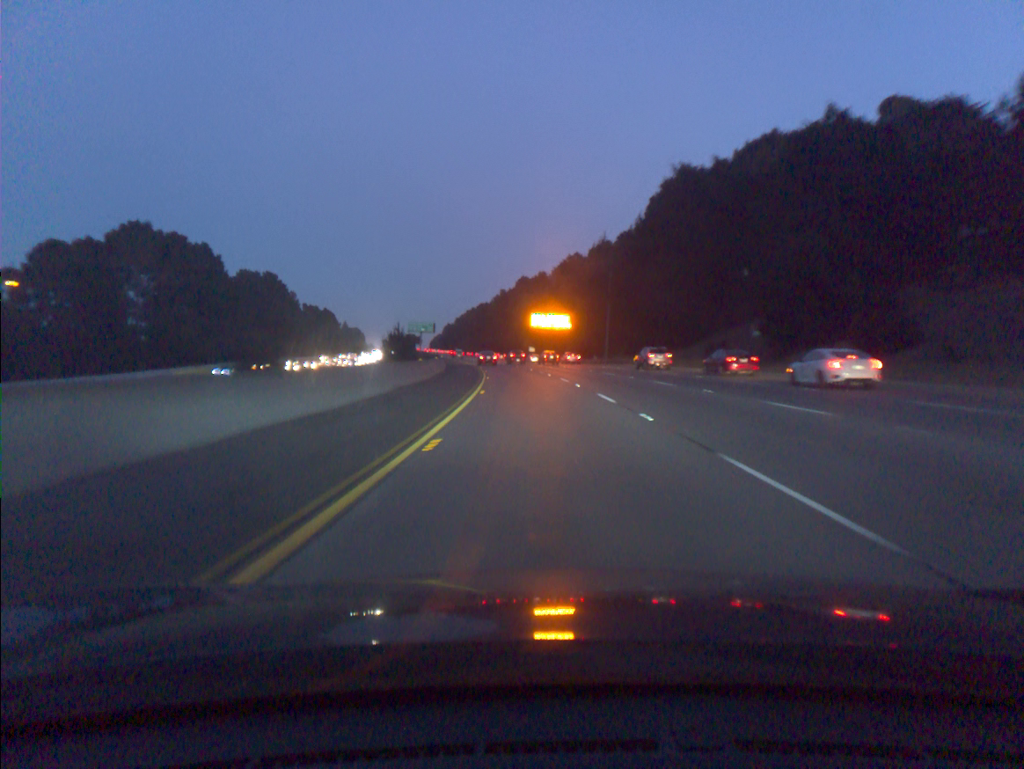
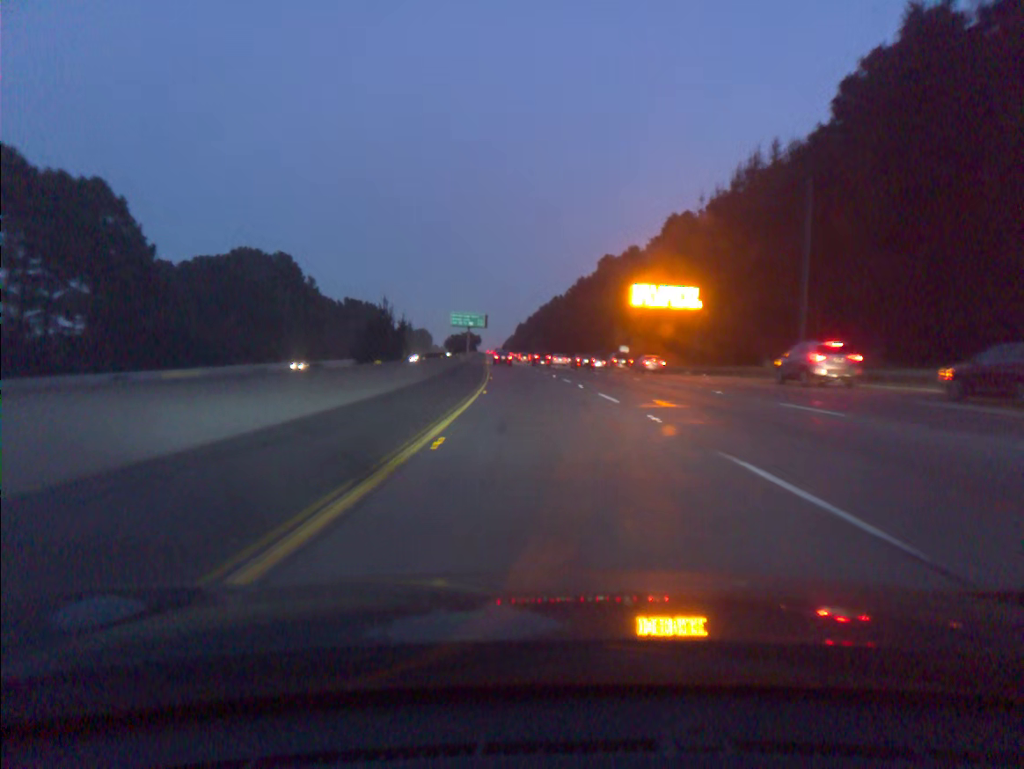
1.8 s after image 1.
(-2.8, +58.2) m; -6°
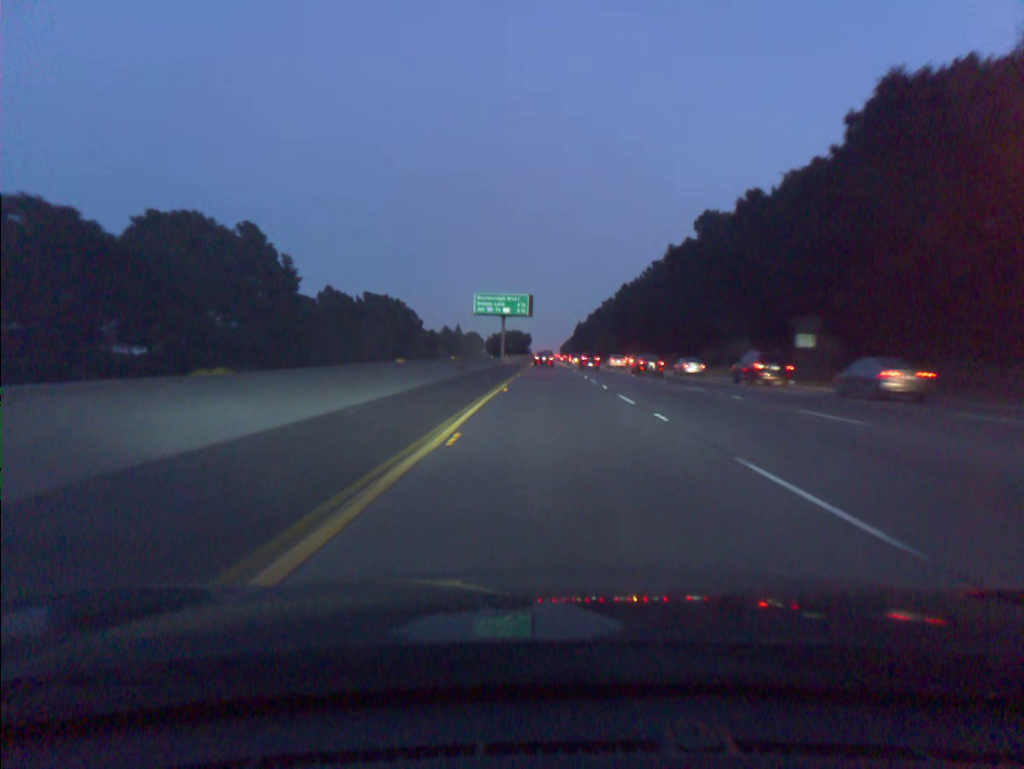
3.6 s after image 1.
(-2.4, +58.0) m; -4°
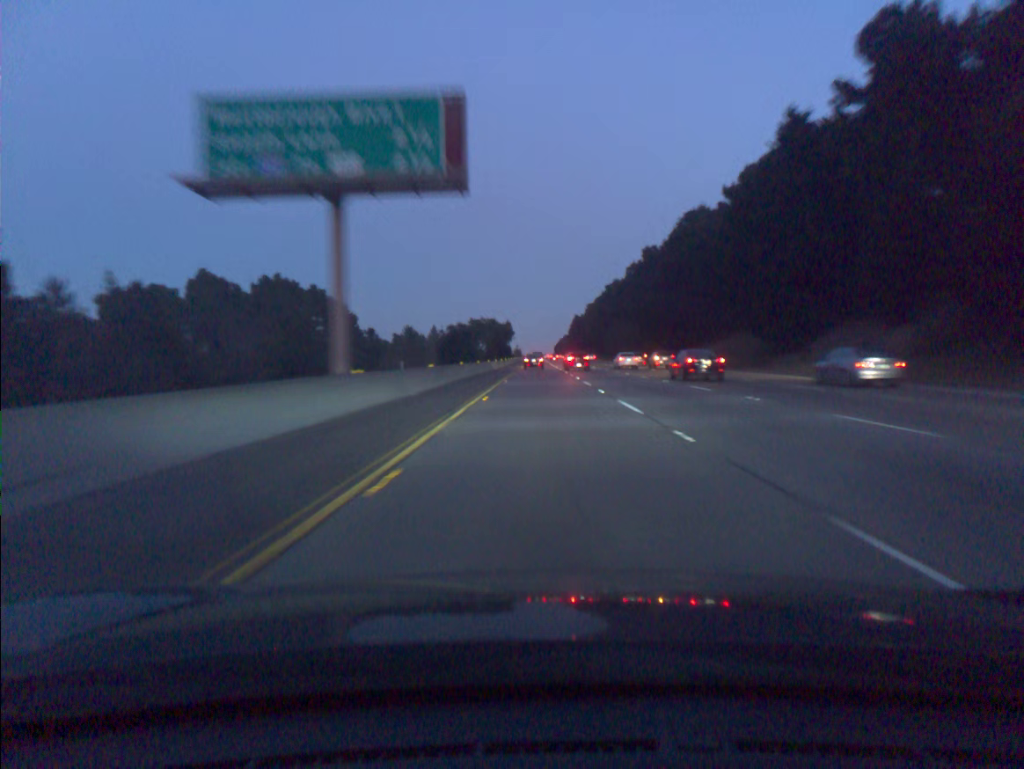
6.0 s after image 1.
(+0.4, +76.7) m; 0°
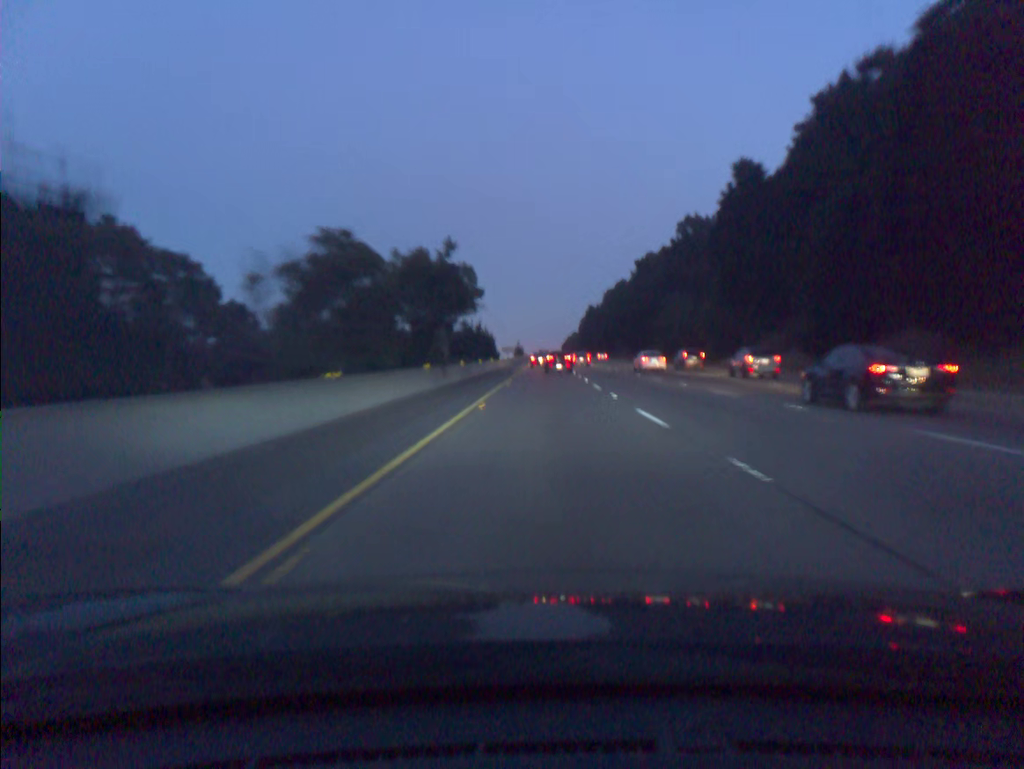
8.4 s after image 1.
(-0.6, +76.2) m; 0°
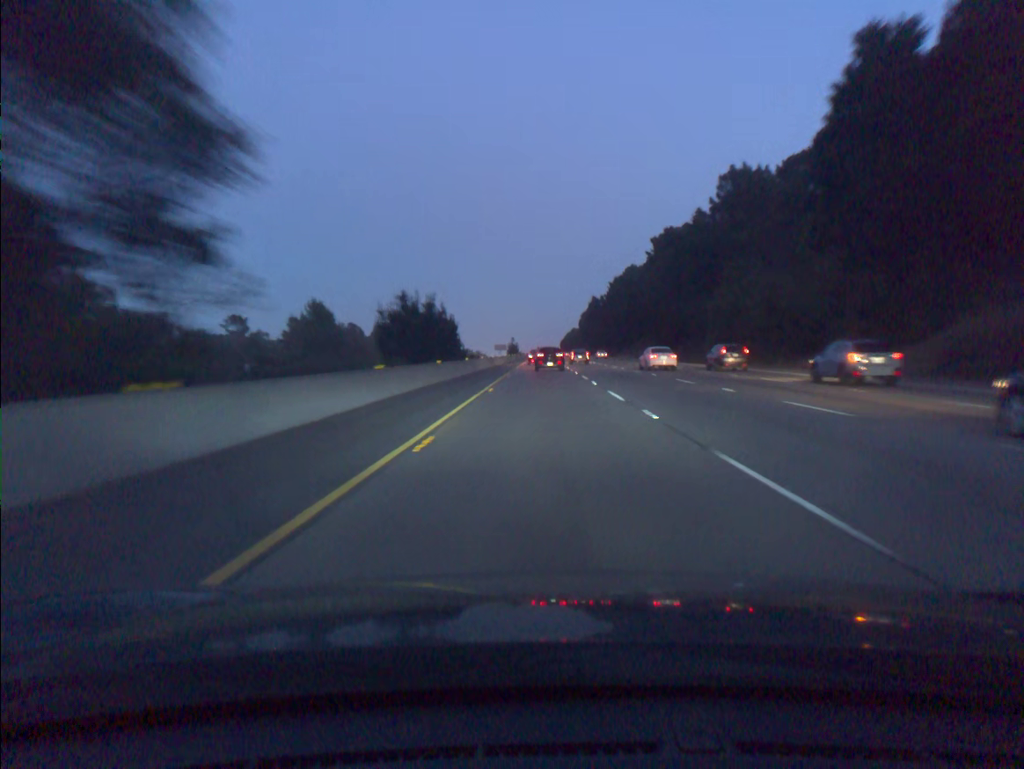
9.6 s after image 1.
(+0.1, +37.7) m; 0°
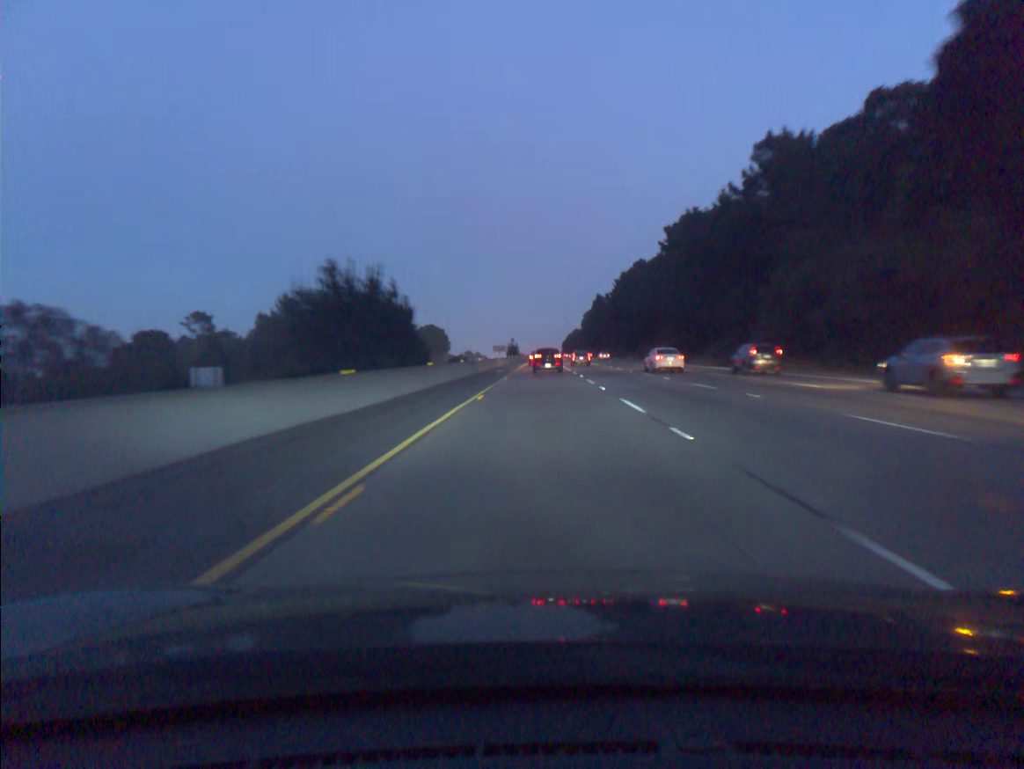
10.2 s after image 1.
(0.0, +18.4) m; 0°
